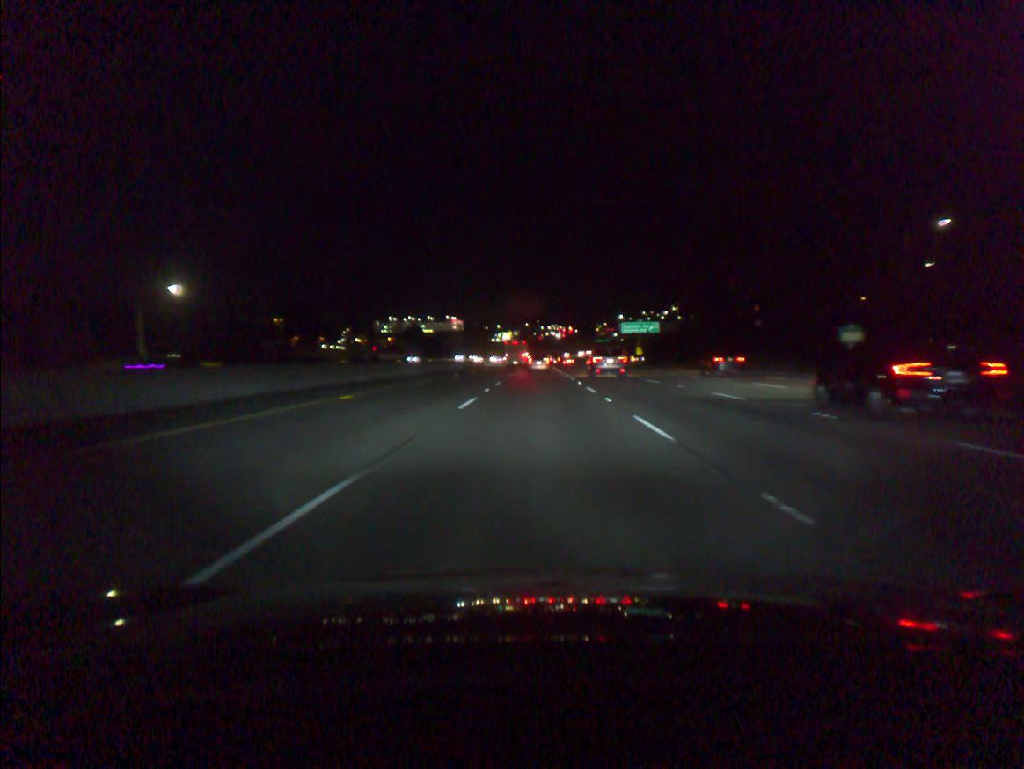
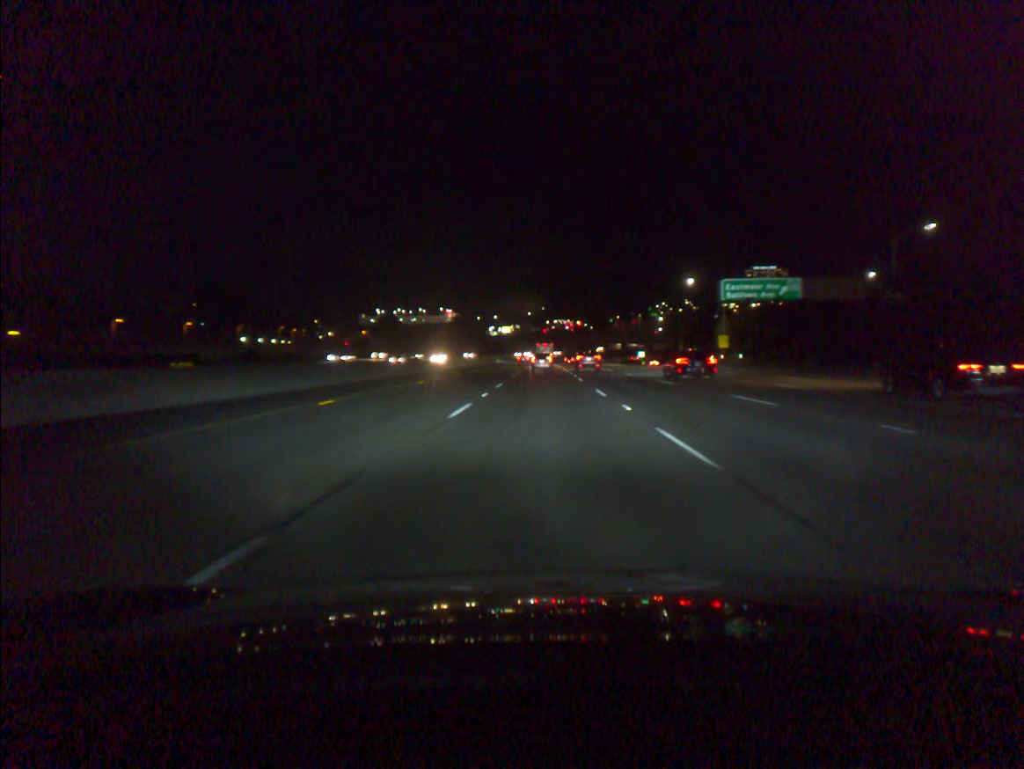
(-0.2, +75.8) m; 0°
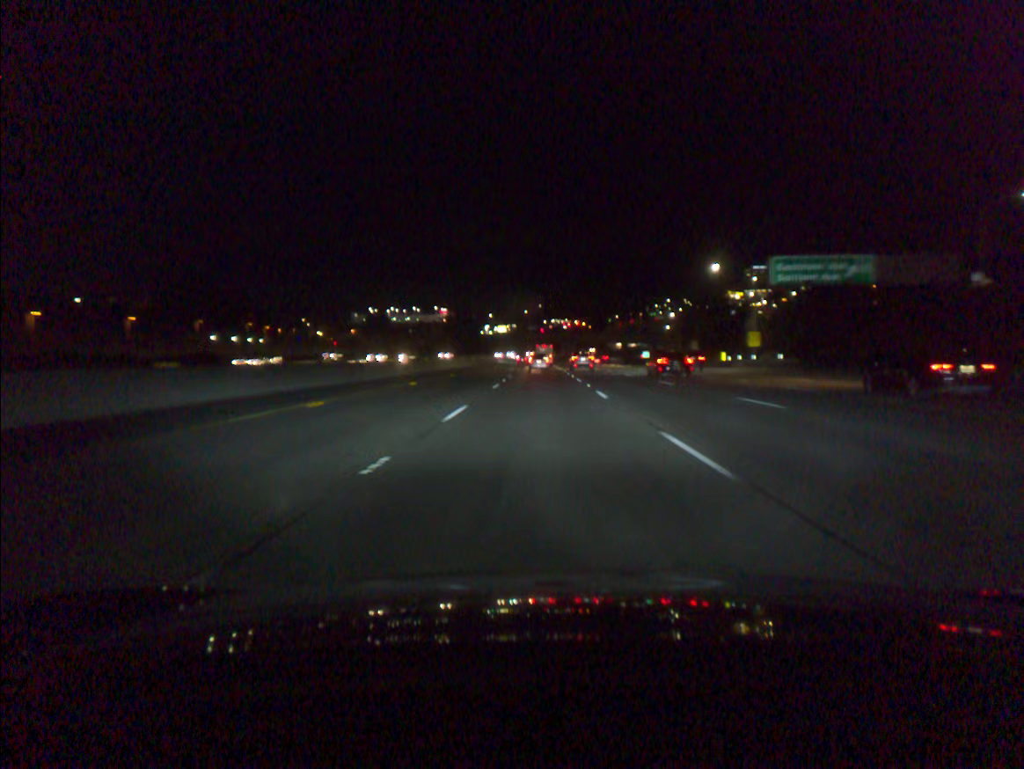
(0.0, +15.5) m; 0°
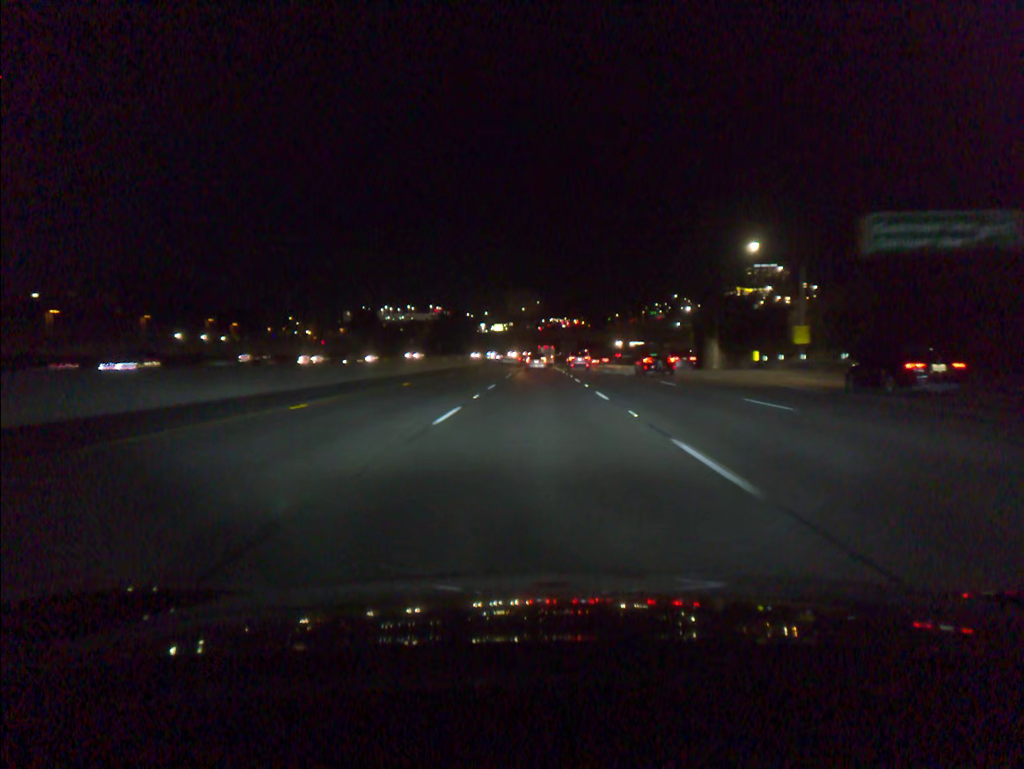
(0.0, +15.5) m; 0°
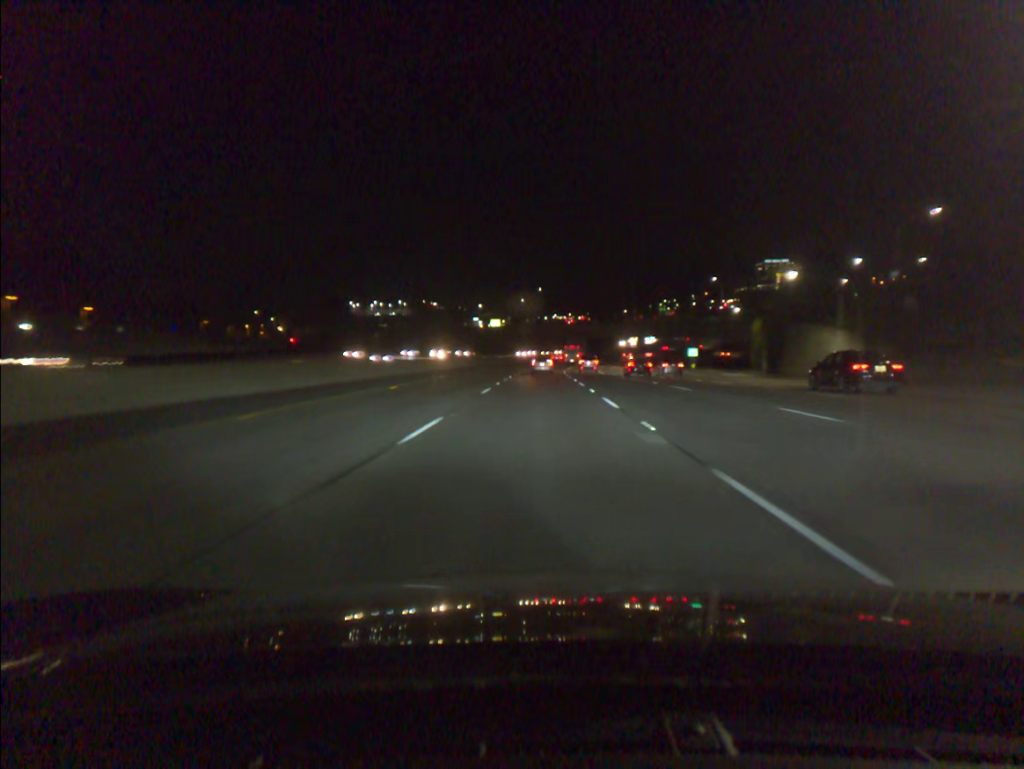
(0.0, +46.8) m; 0°
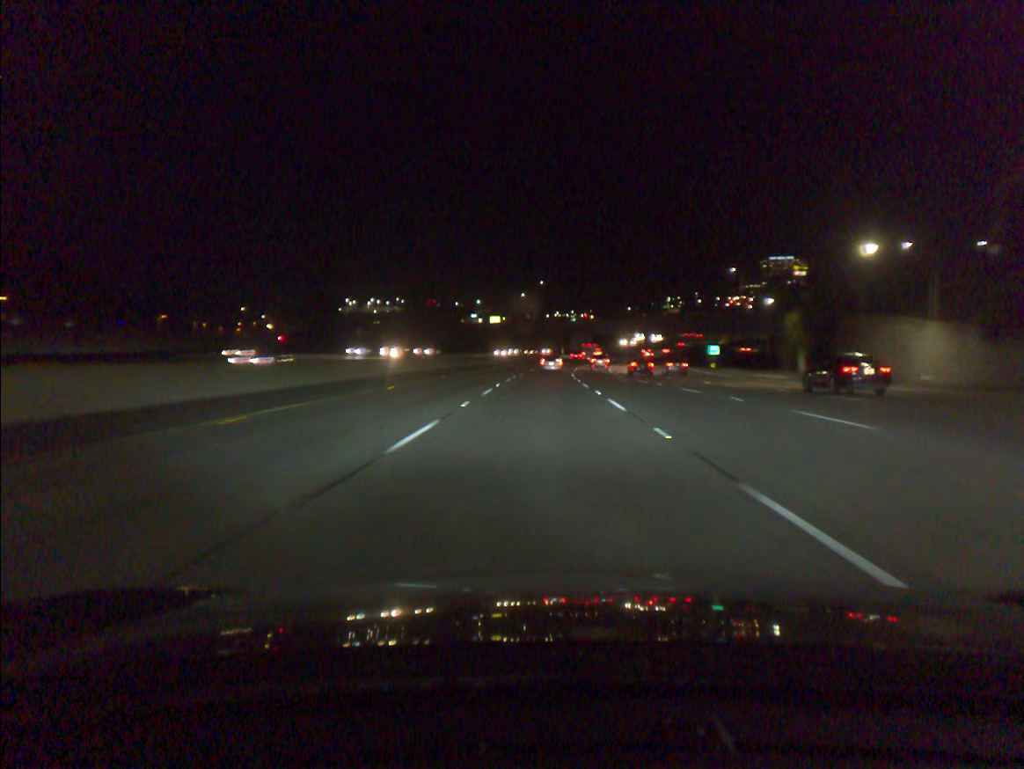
(0.0, +15.6) m; 0°
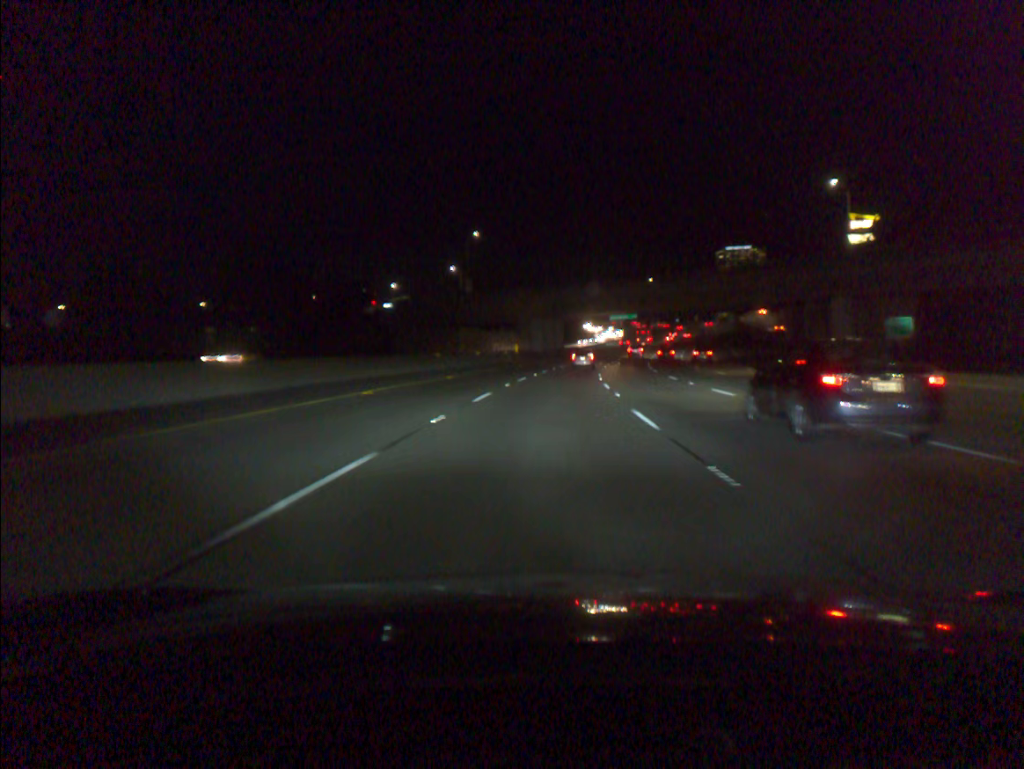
(+1.6, +77.9) m; +4°
